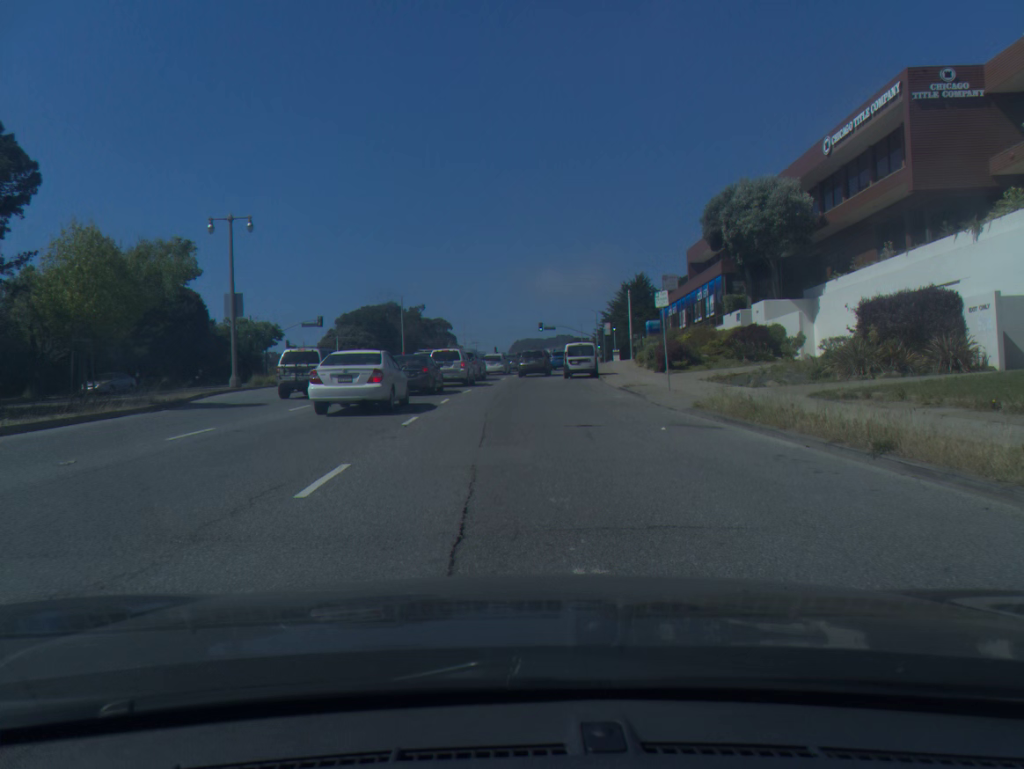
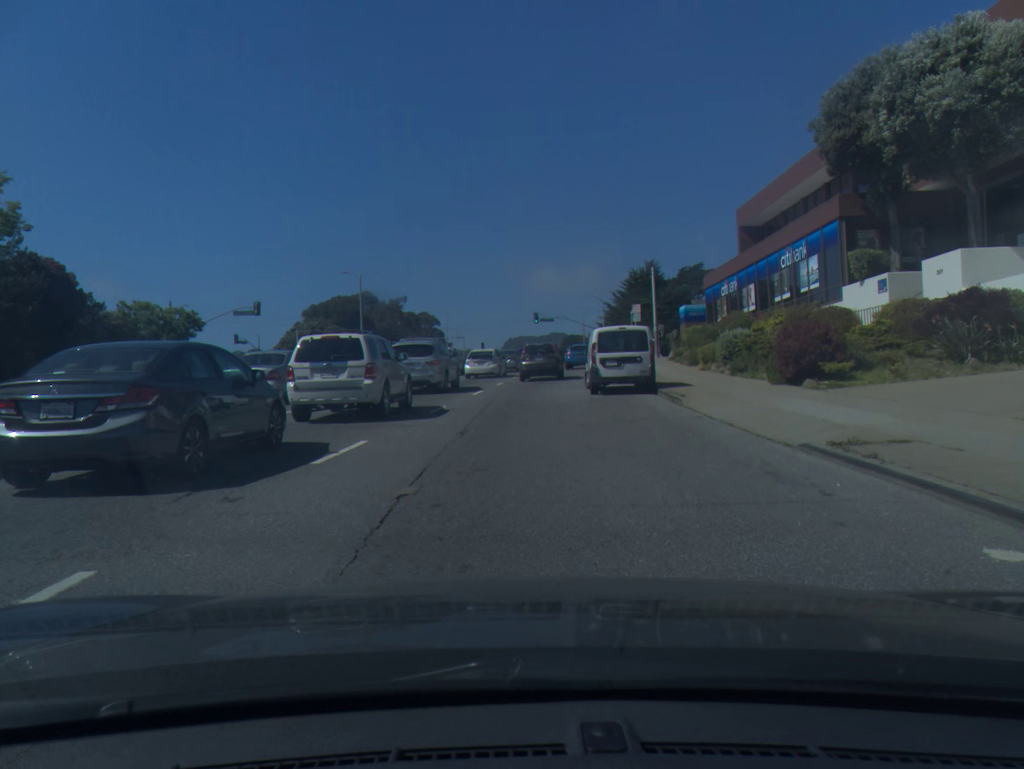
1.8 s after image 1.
(+0.2, +19.7) m; +1°
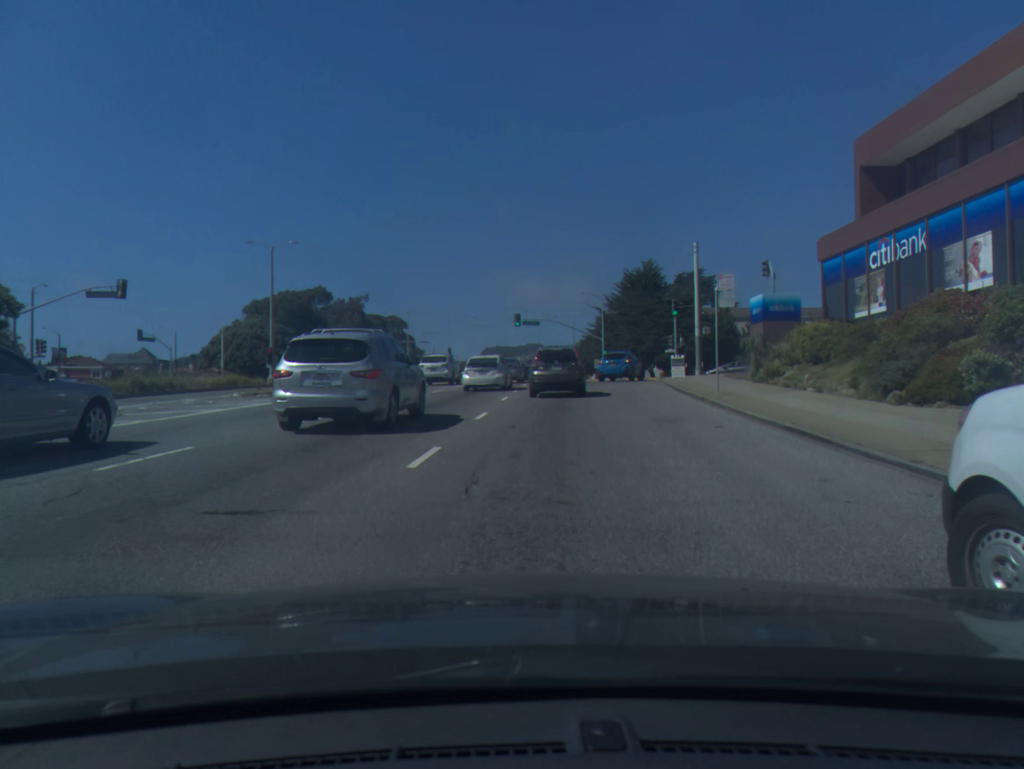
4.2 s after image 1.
(0.0, +21.9) m; +2°
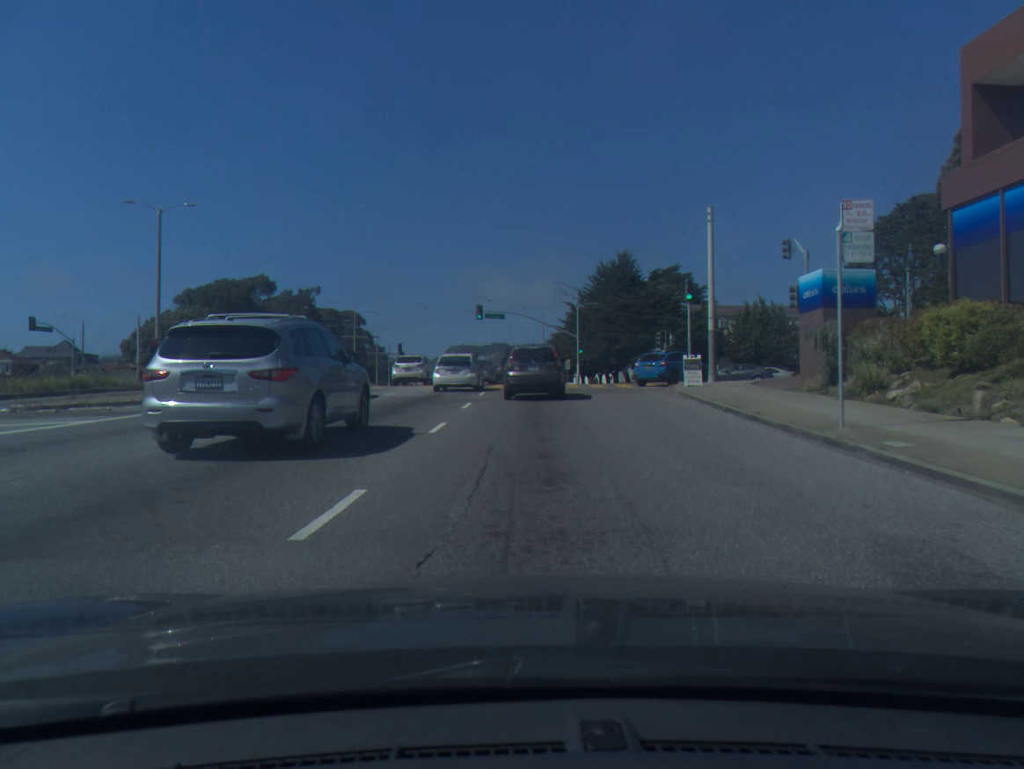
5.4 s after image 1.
(+0.2, +10.8) m; +2°
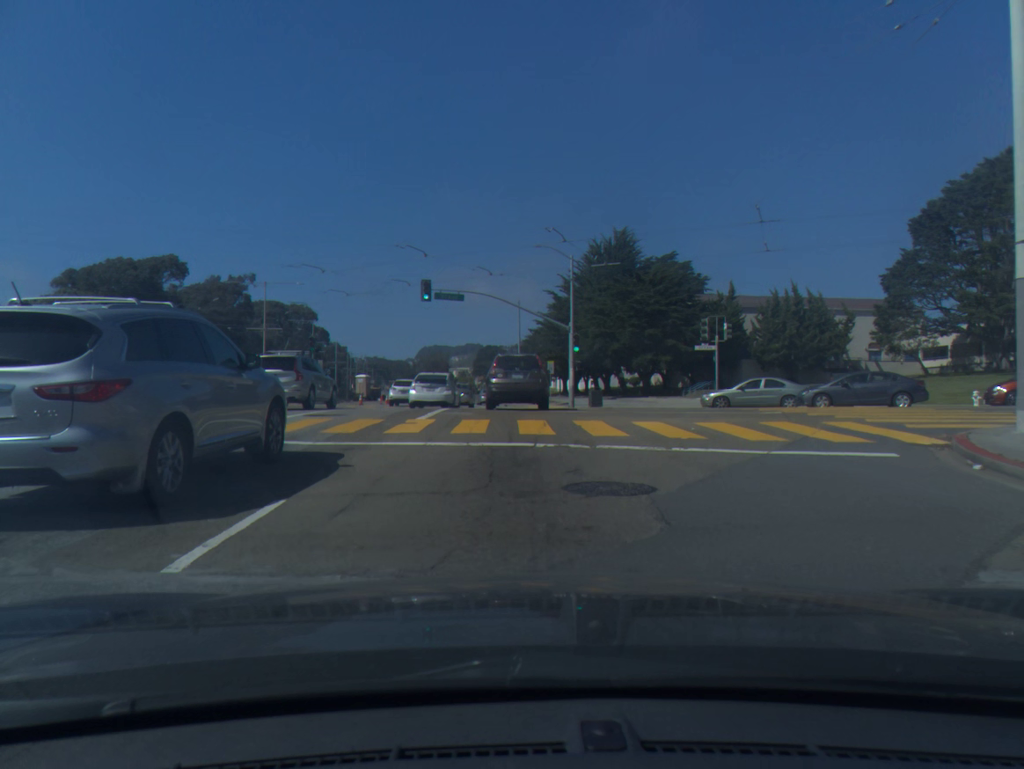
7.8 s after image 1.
(+0.4, +22.4) m; +2°
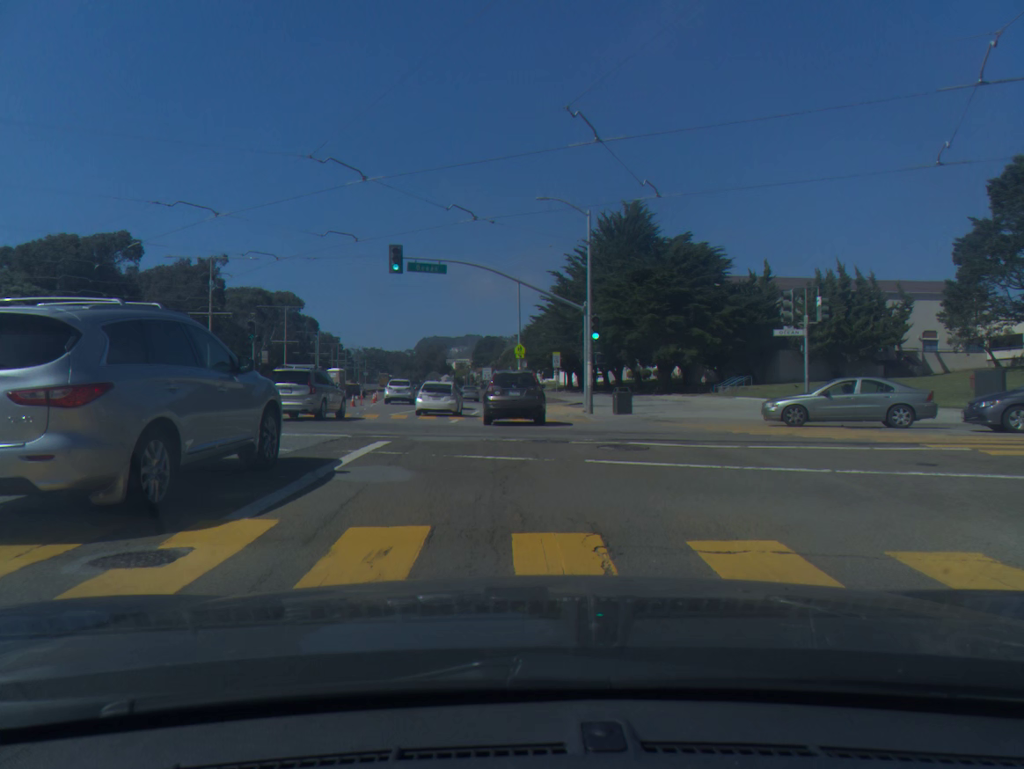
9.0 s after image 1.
(0.0, +11.3) m; 0°
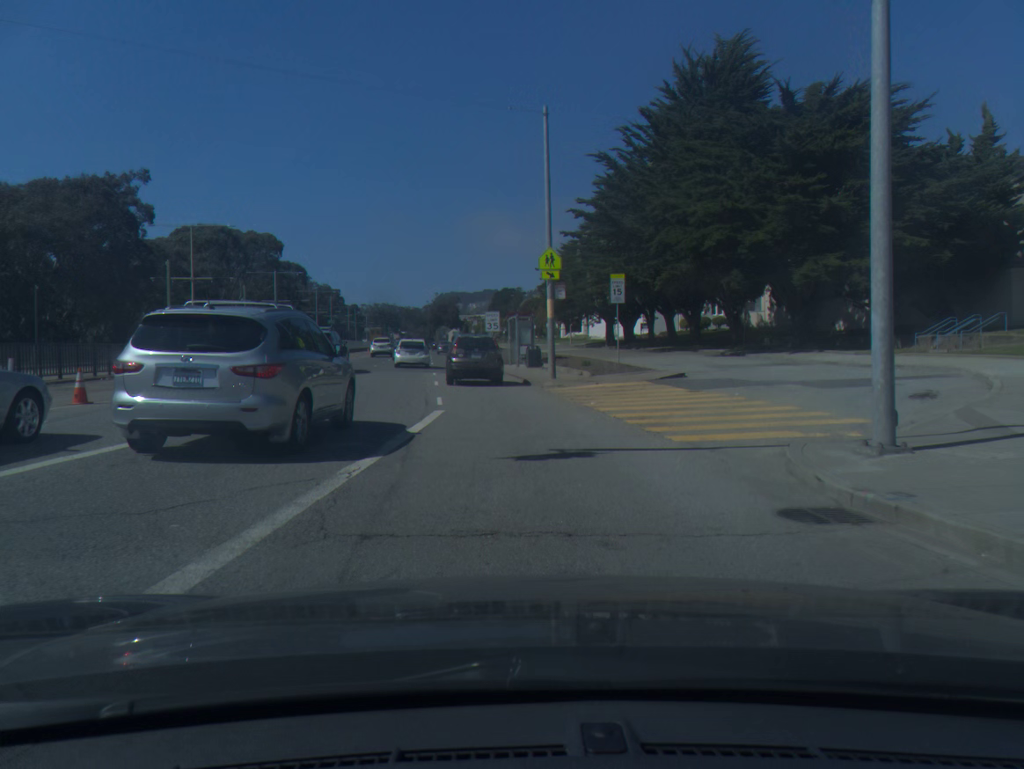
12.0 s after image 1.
(-0.5, +29.4) m; -2°
